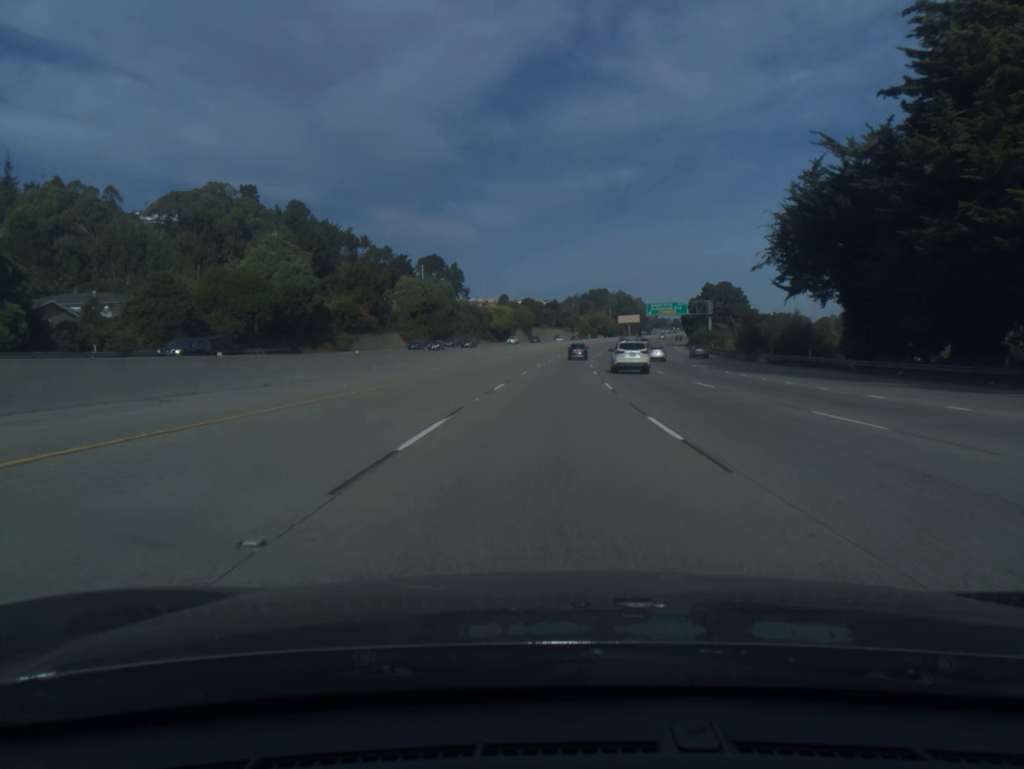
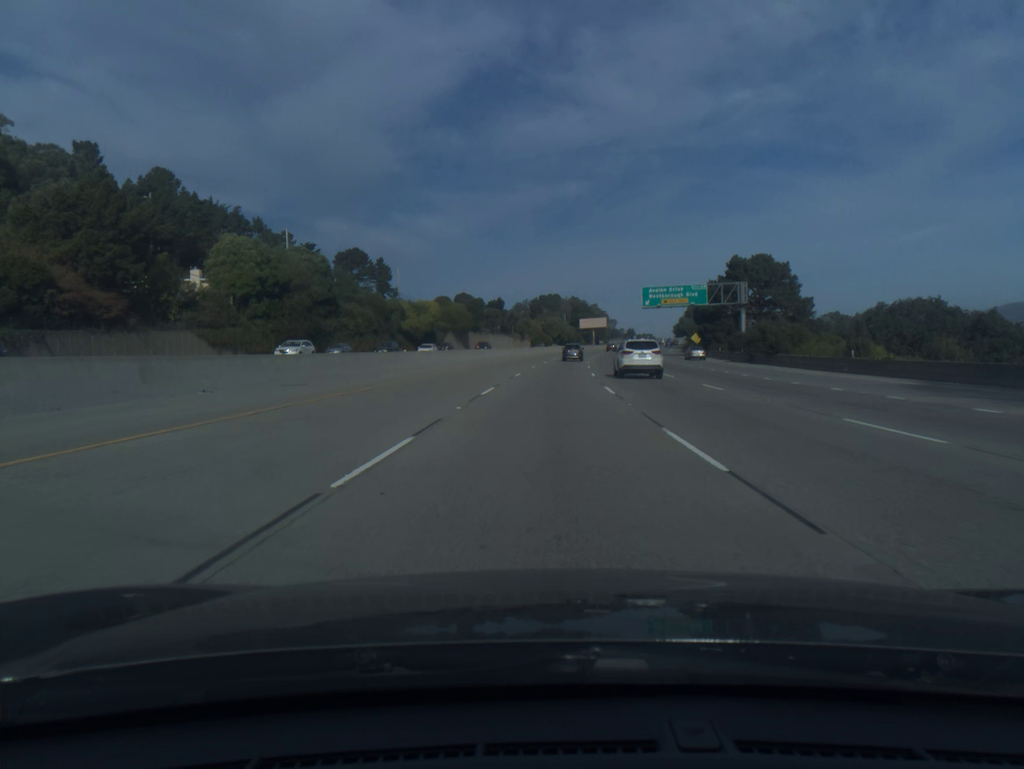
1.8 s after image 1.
(+2.0, +61.2) m; +4°
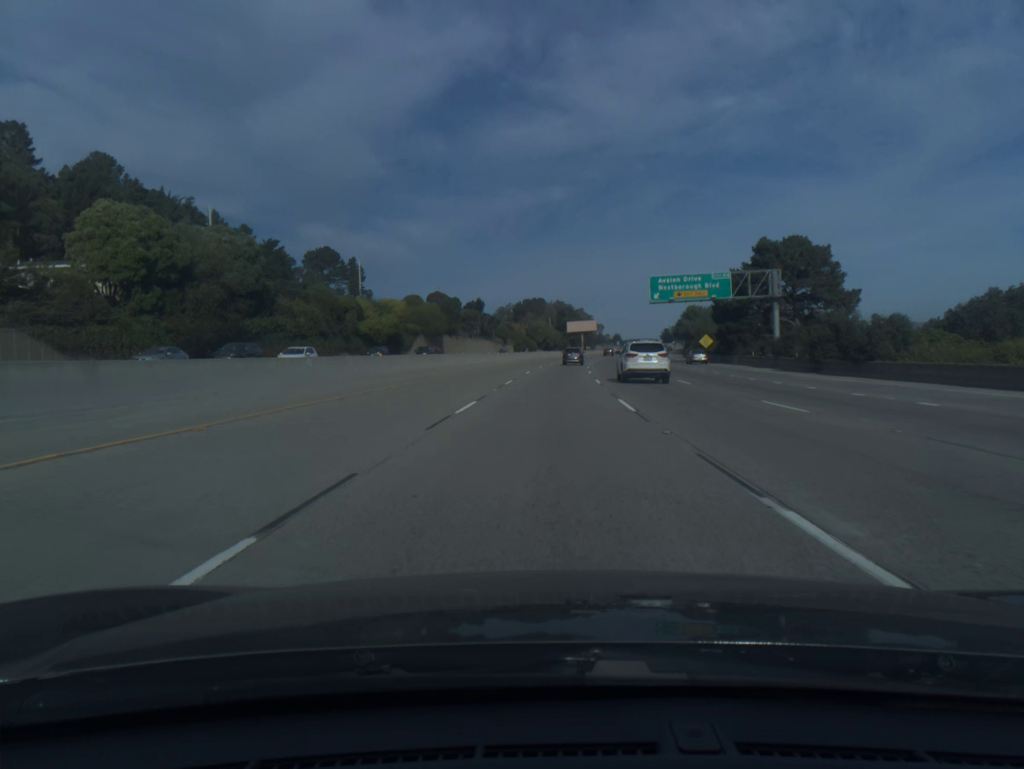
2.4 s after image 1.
(+0.2, +20.3) m; +1°
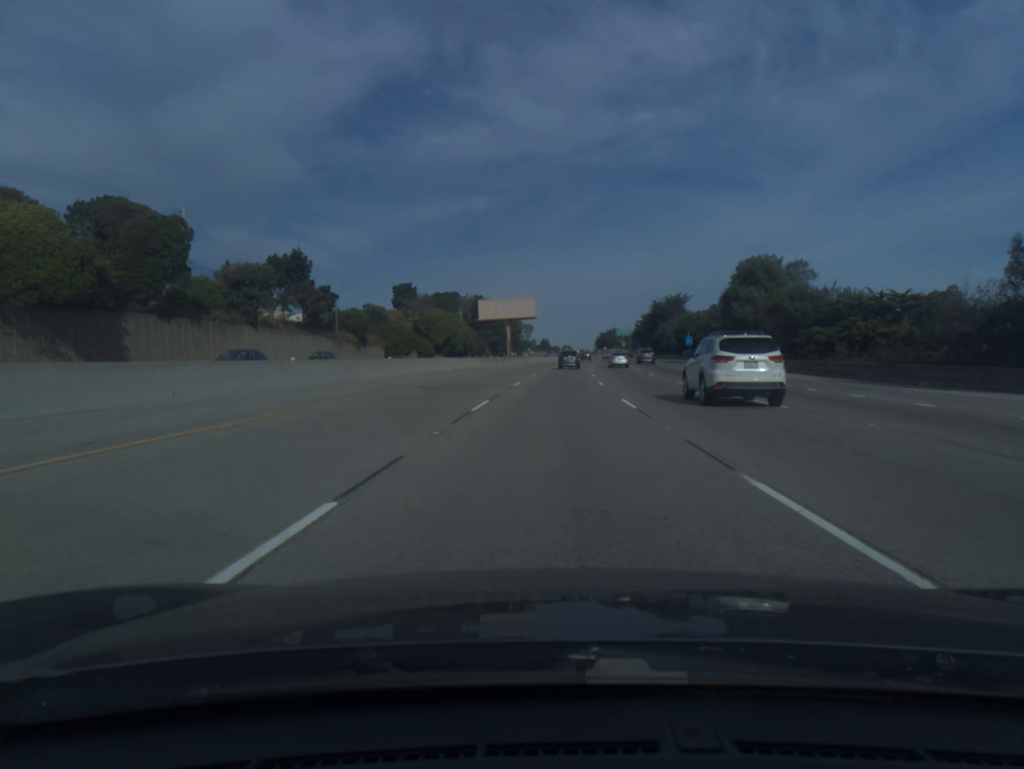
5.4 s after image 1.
(+4.8, +100.9) m; +6°
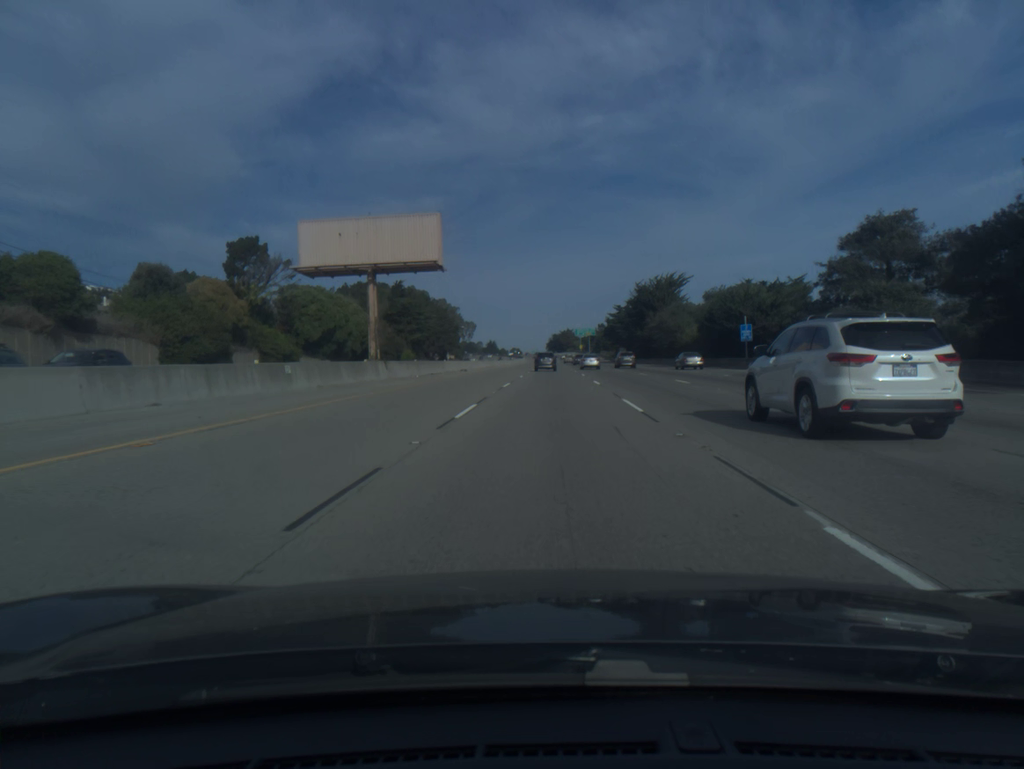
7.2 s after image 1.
(+2.0, +60.4) m; +4°
